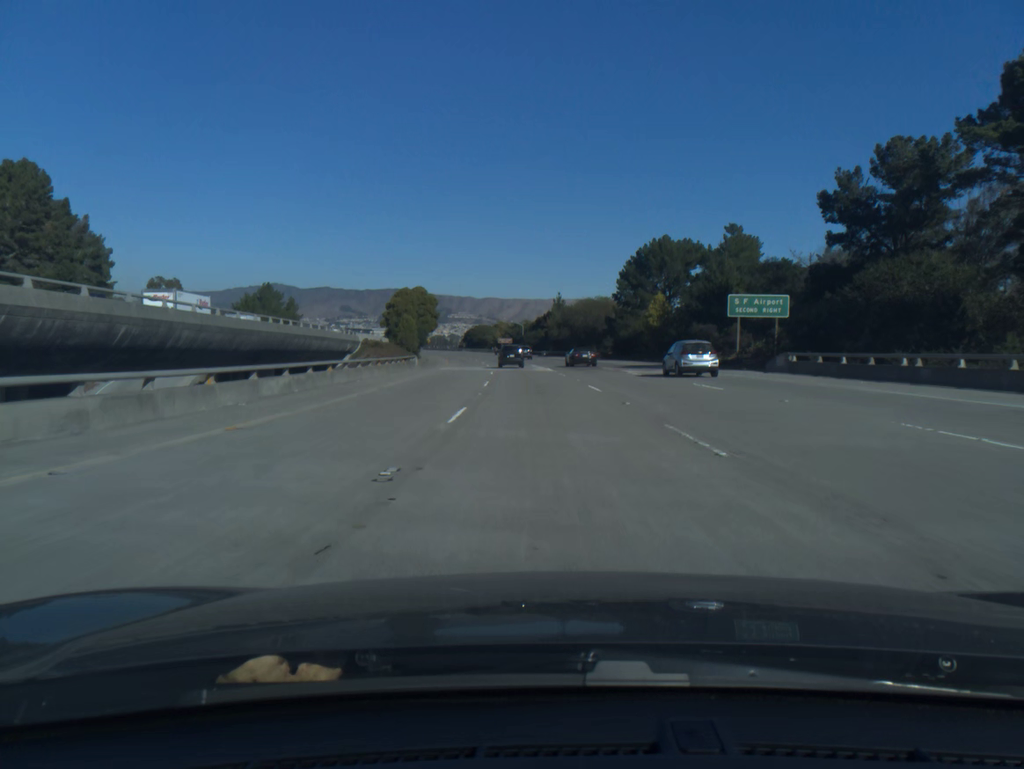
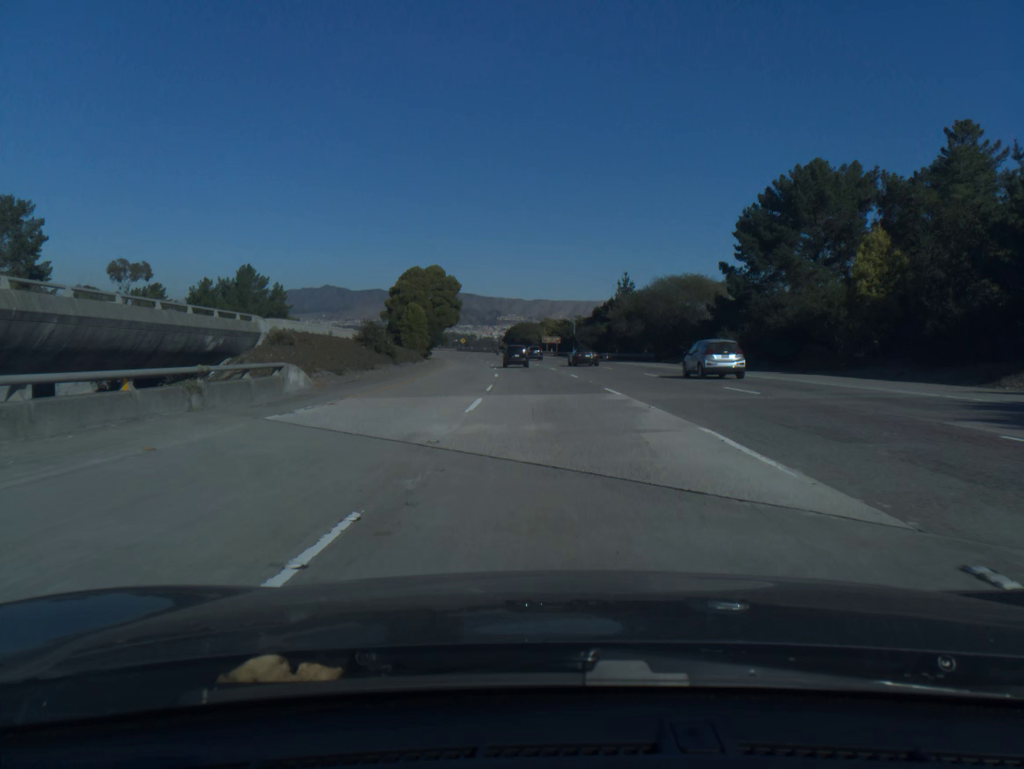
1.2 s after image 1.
(-1.2, +41.1) m; -4°
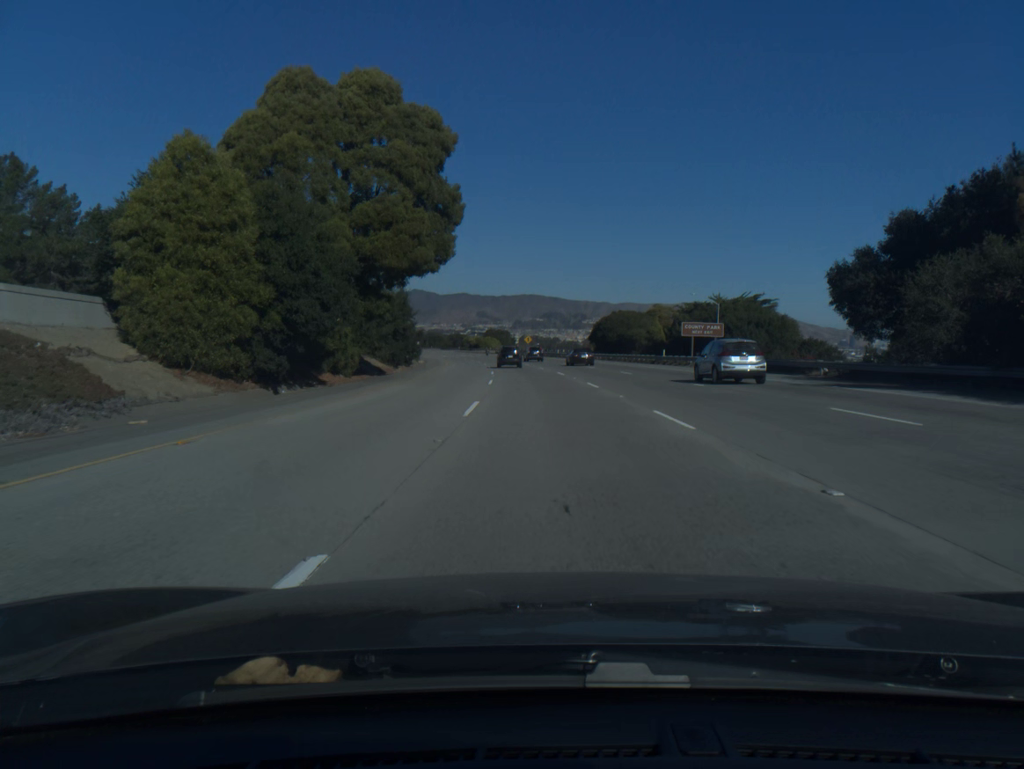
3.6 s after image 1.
(-4.2, +81.5) m; -6°
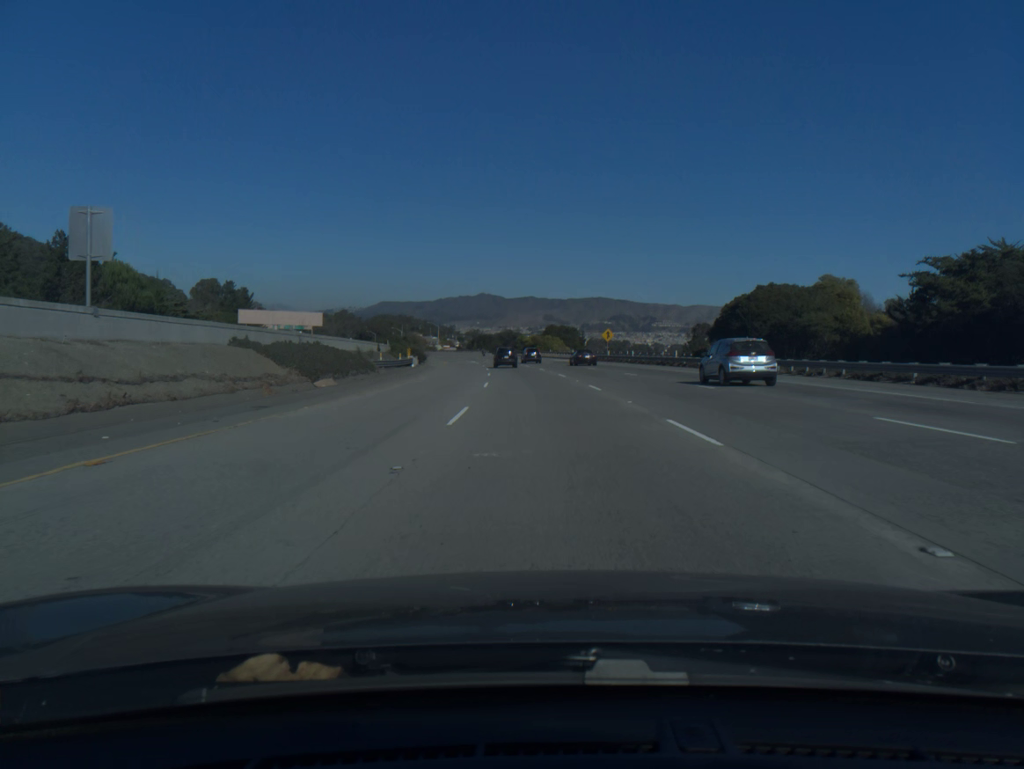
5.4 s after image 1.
(-2.4, +60.6) m; -5°
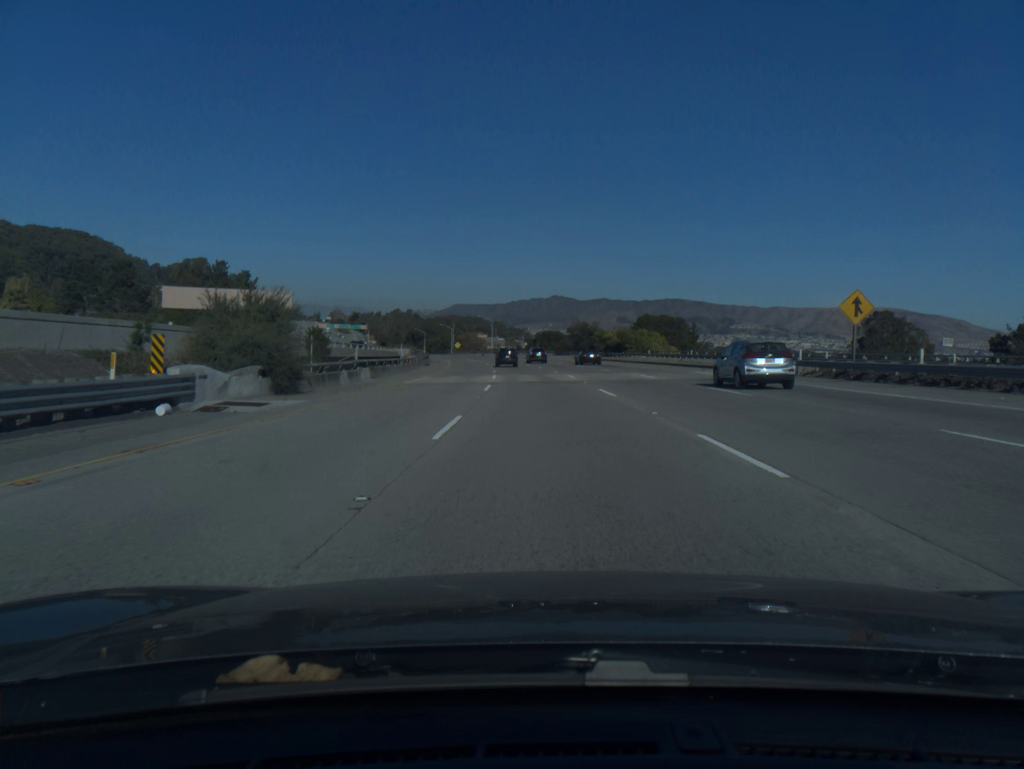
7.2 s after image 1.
(-2.7, +60.2) m; -5°
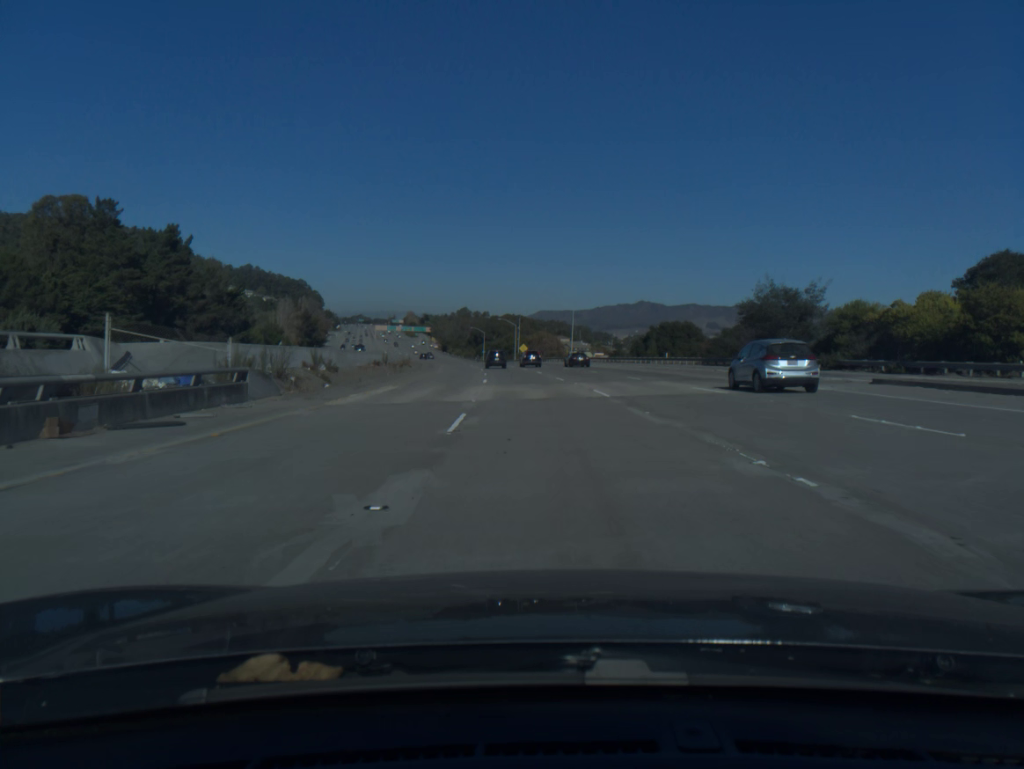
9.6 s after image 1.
(-4.4, +81.1) m; -6°
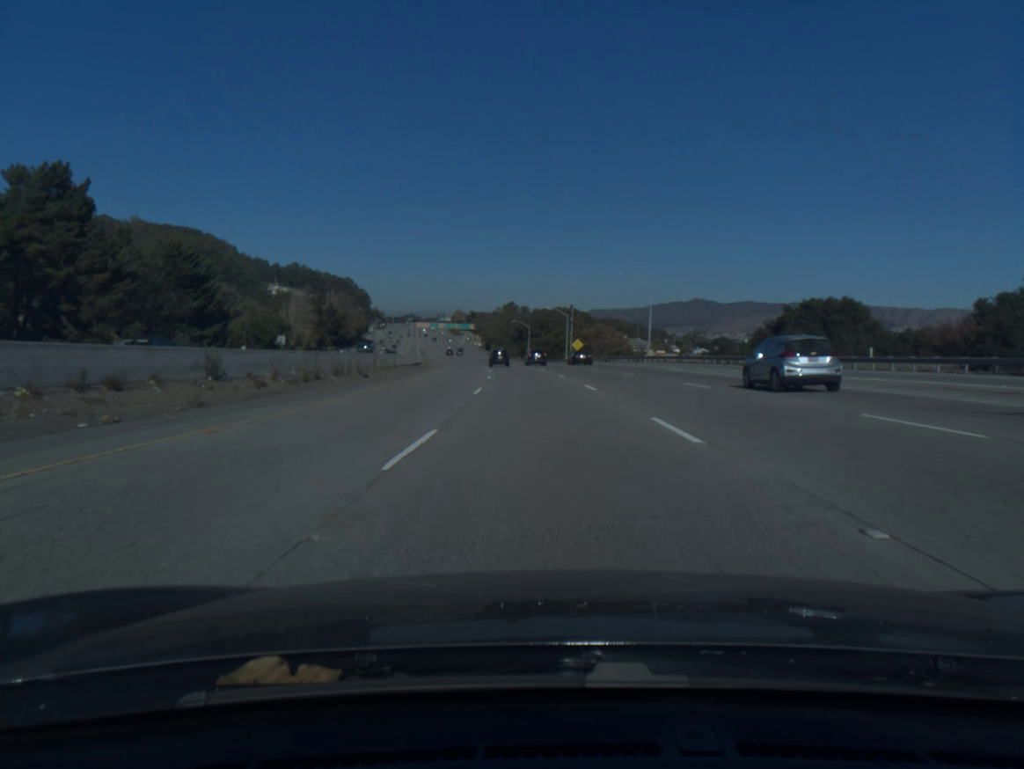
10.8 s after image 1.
(-1.3, +41.2) m; -4°
